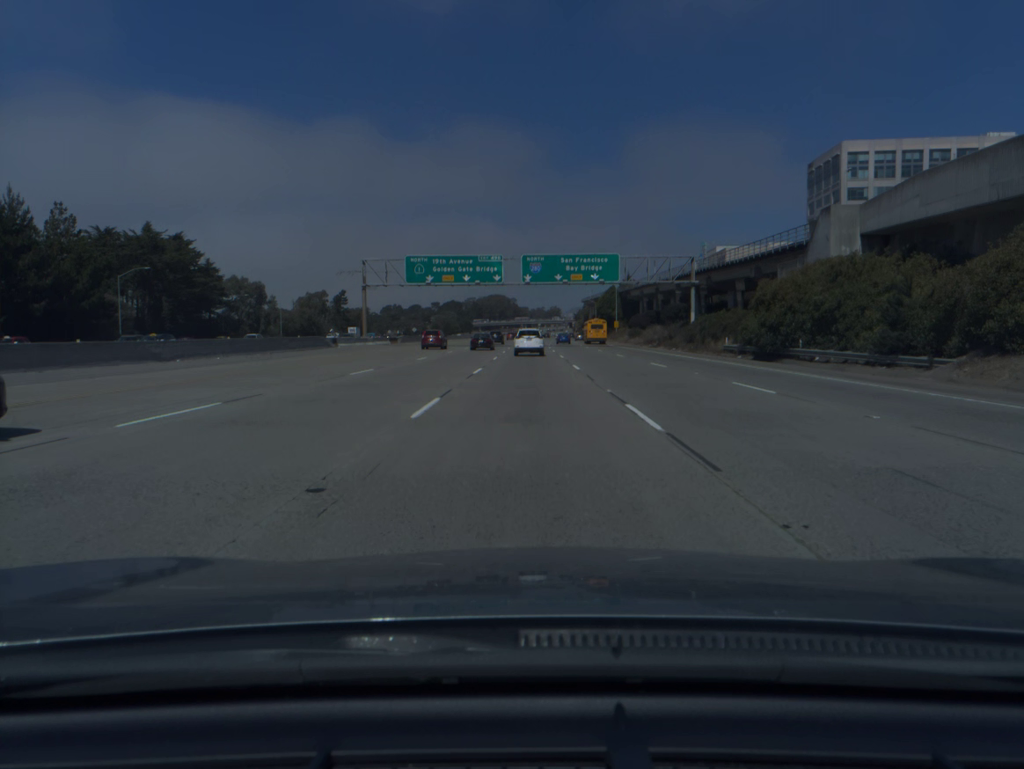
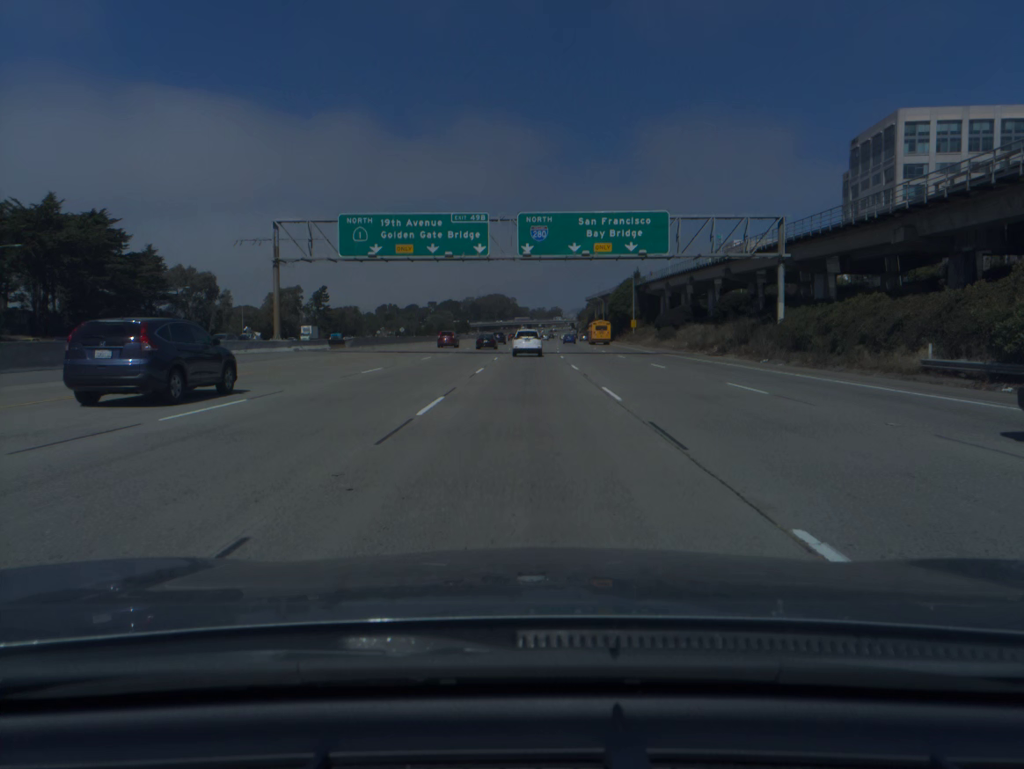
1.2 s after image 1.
(-0.1, +28.0) m; 0°
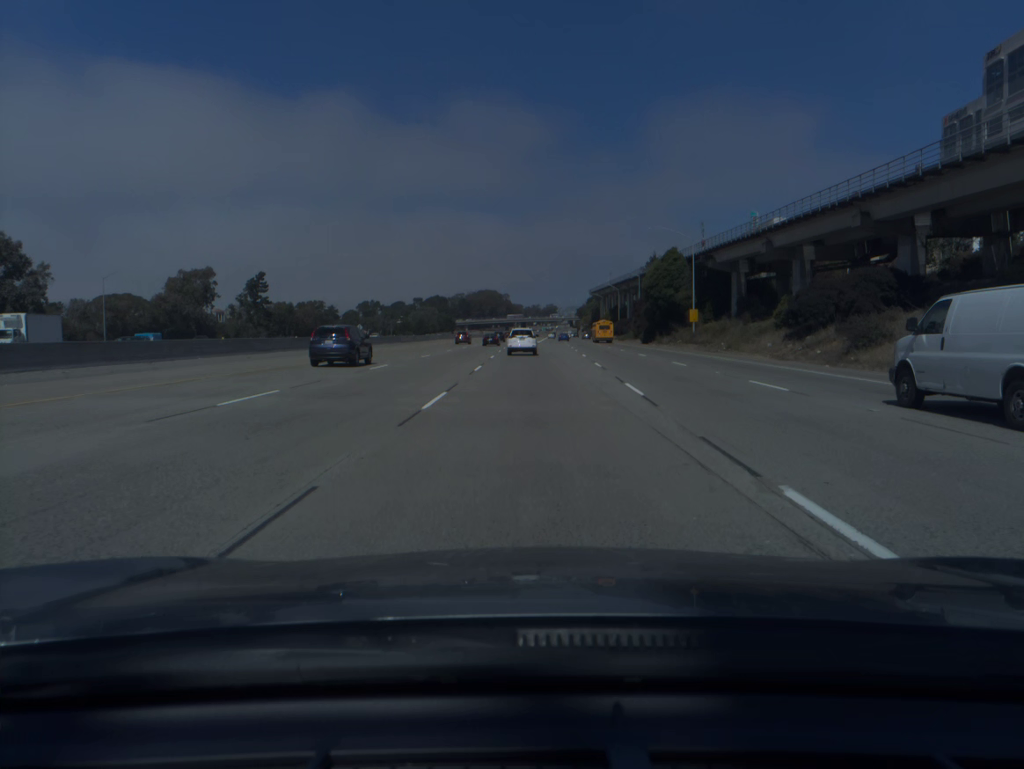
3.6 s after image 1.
(0.0, +56.0) m; 0°
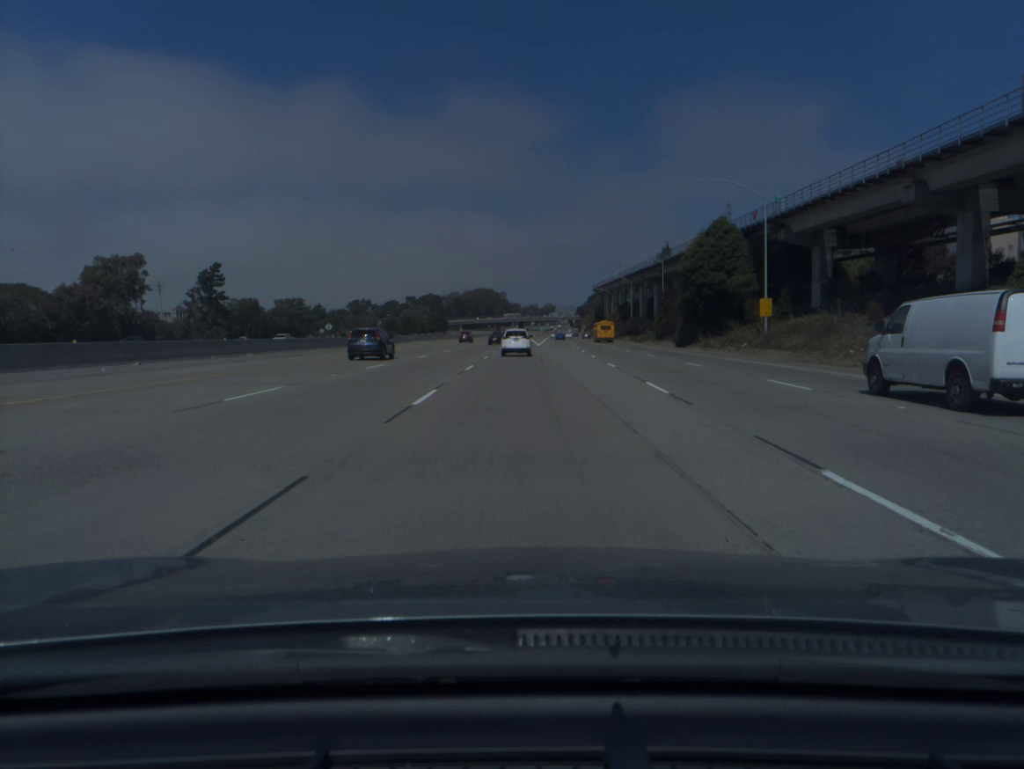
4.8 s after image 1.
(+0.1, +28.0) m; 0°
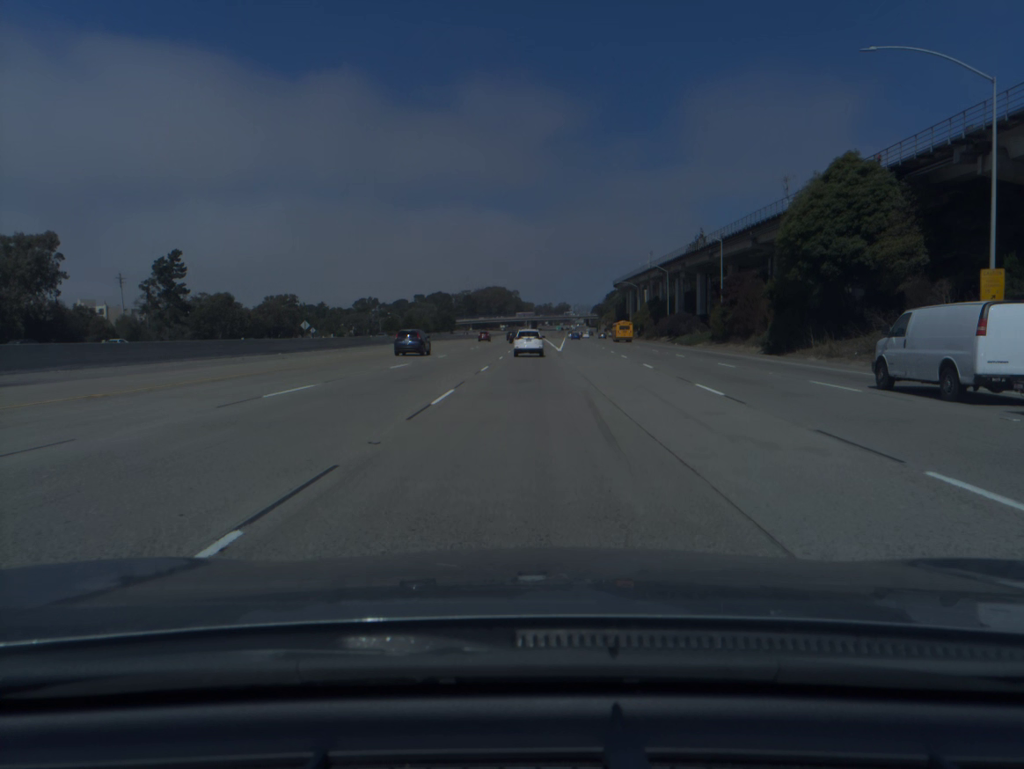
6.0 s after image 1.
(-0.3, +27.9) m; -1°
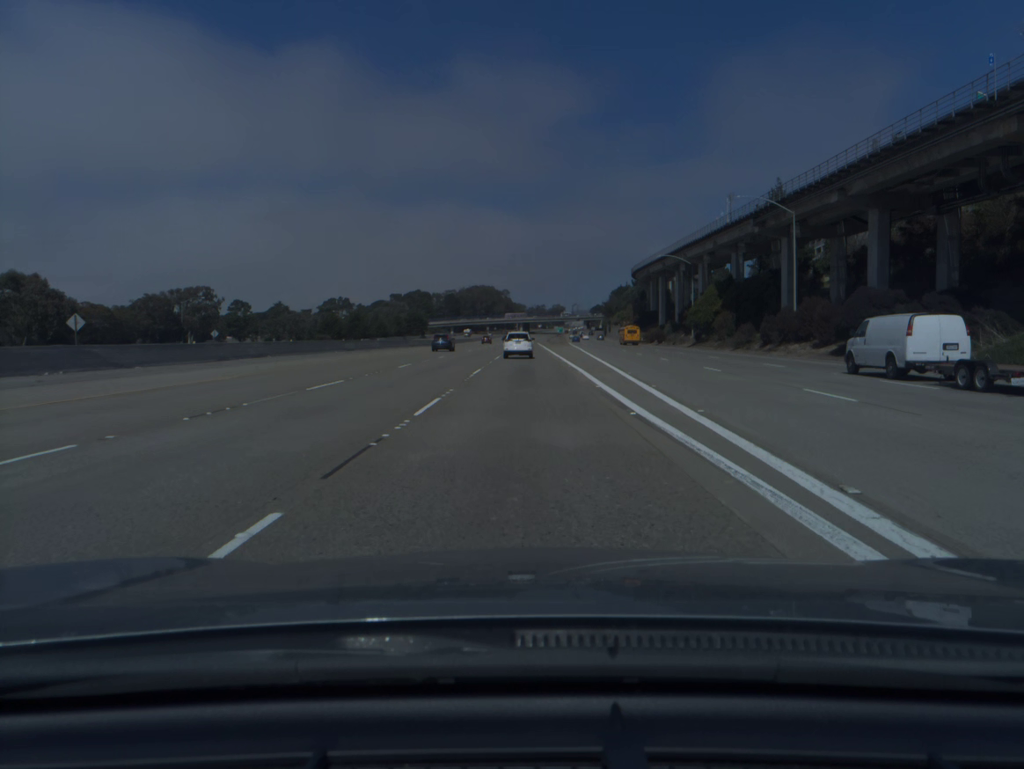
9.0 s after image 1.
(+0.4, +69.8) m; +1°
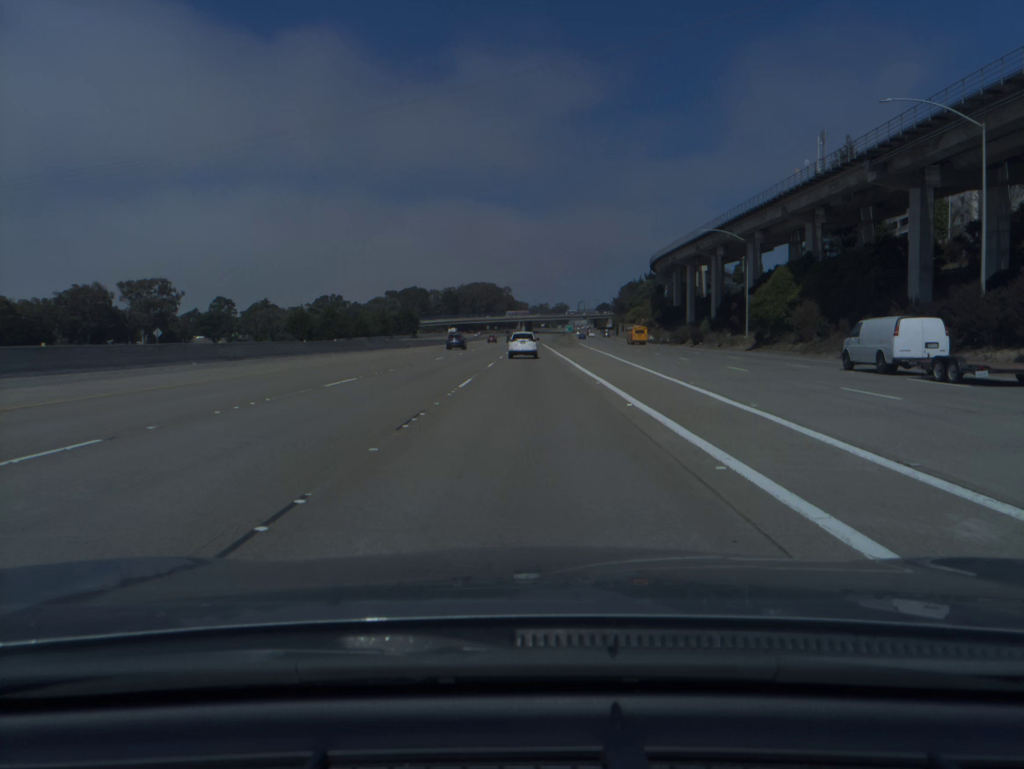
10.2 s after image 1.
(-0.1, +27.9) m; 0°
